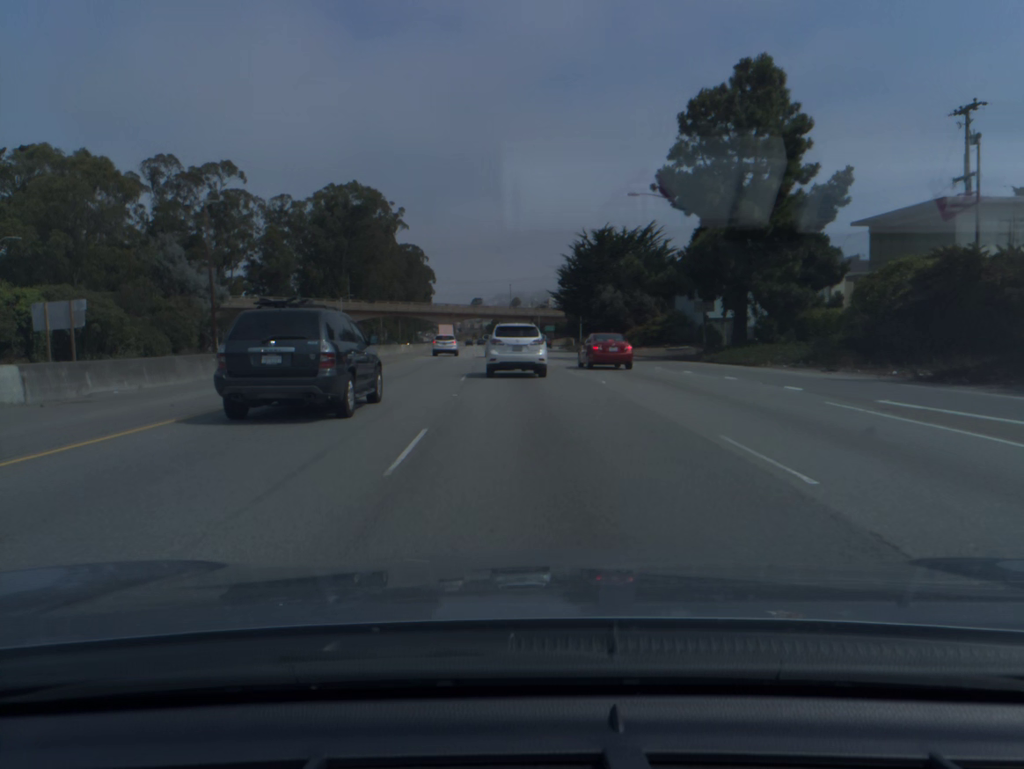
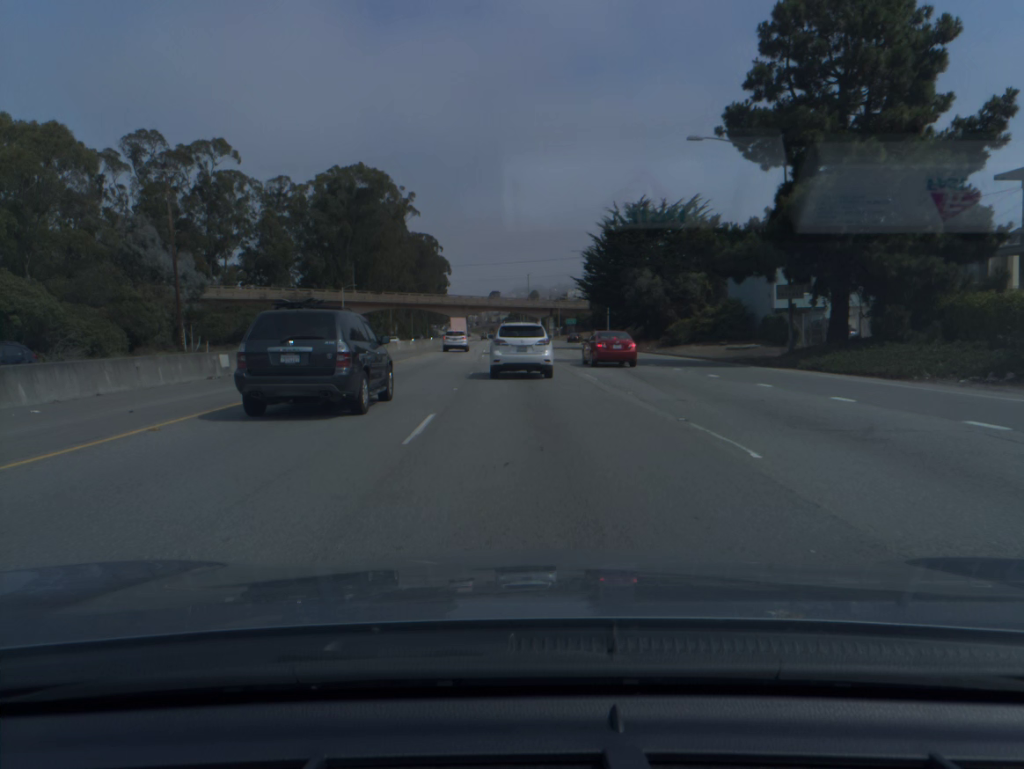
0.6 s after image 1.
(-0.1, +13.1) m; -1°
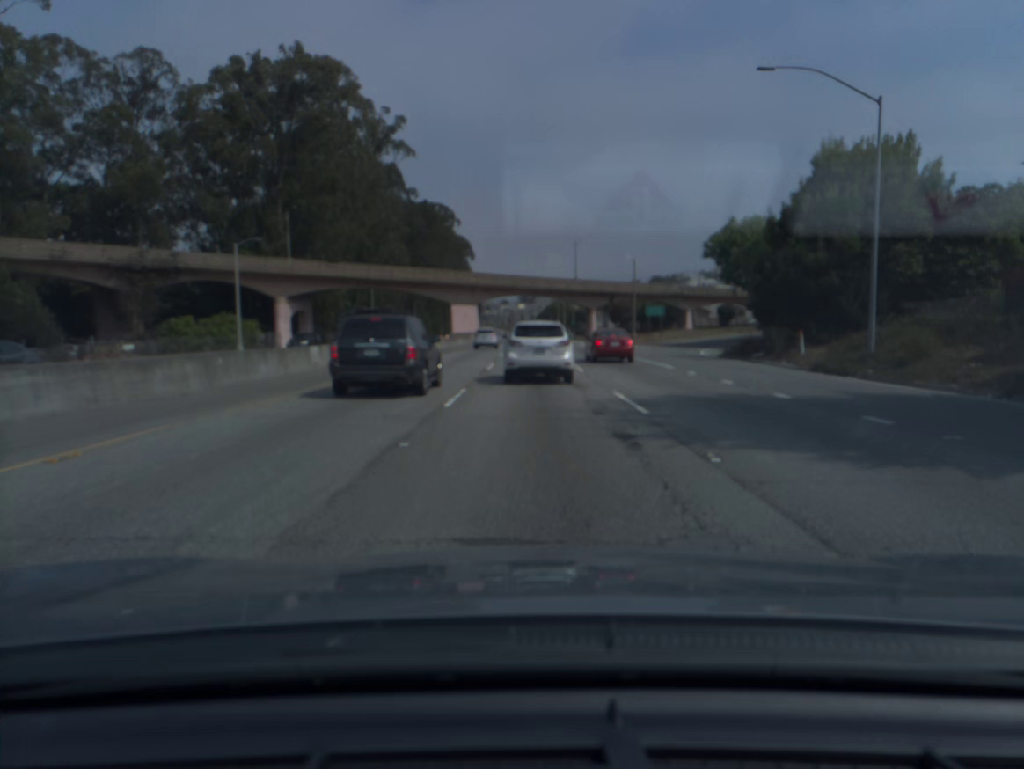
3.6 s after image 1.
(-1.9, +62.3) m; -3°
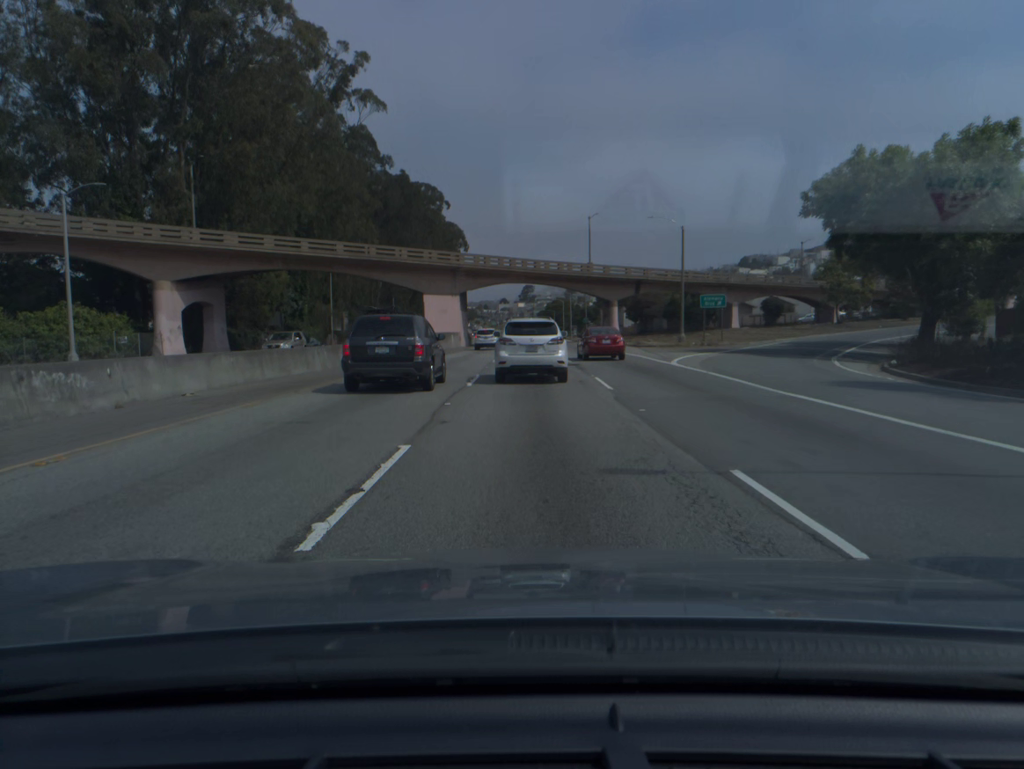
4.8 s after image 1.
(0.0, +24.1) m; 0°
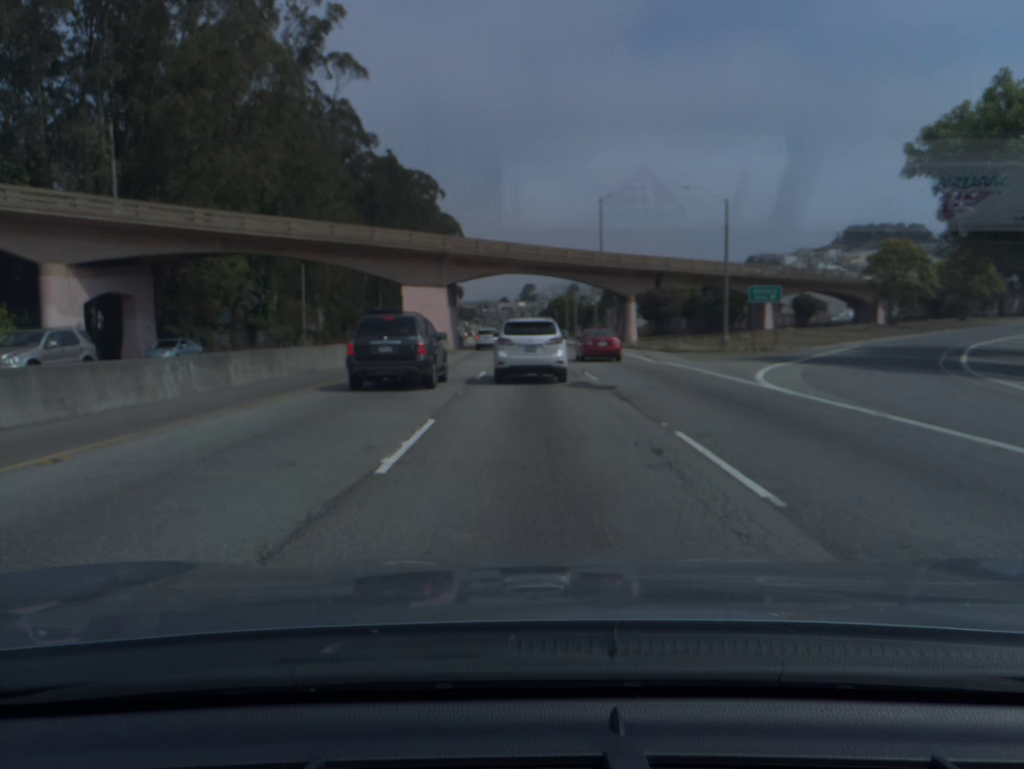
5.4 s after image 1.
(0.0, +11.9) m; 0°
